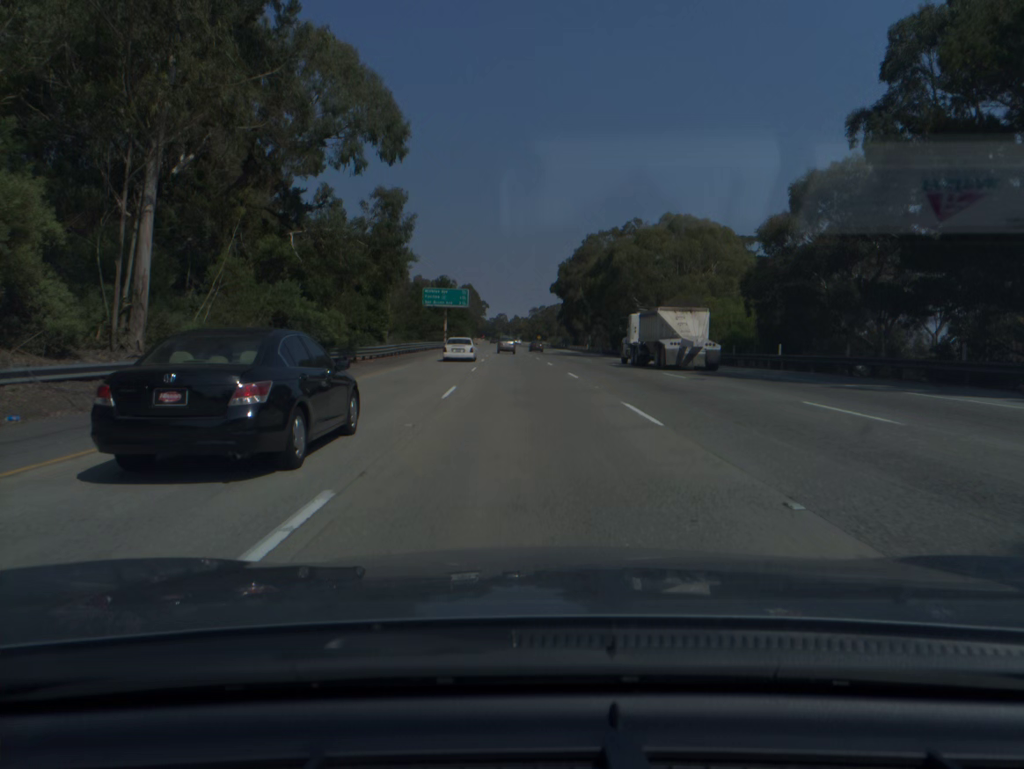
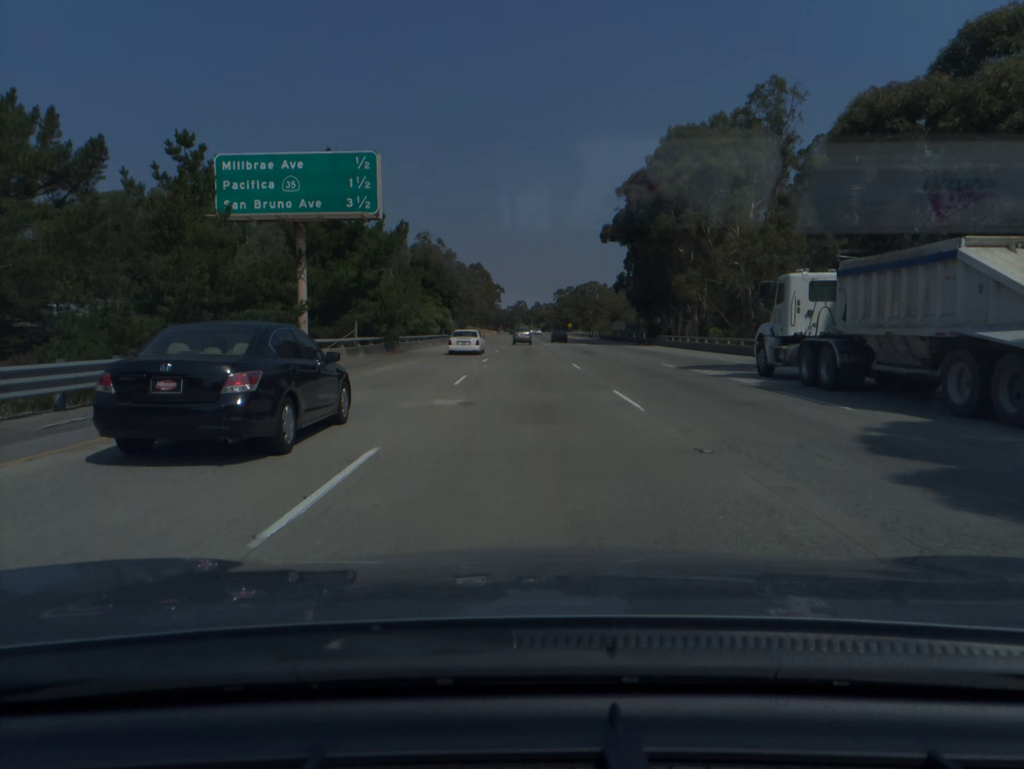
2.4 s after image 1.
(-2.0, +85.6) m; -2°
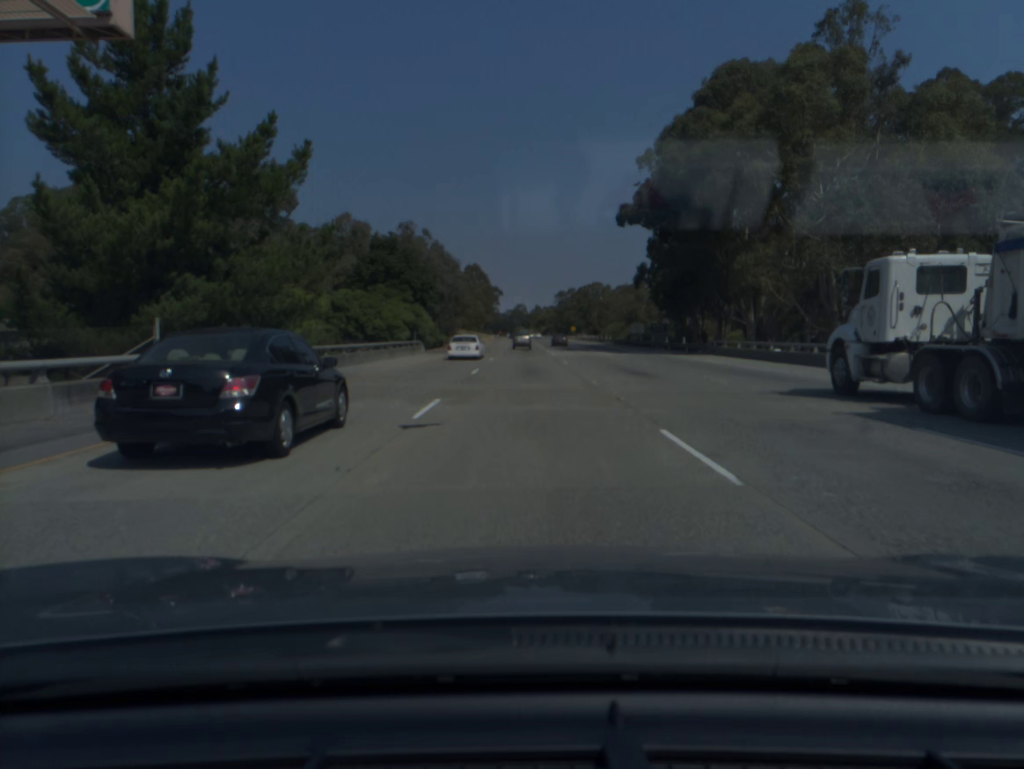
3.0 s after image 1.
(0.0, +21.4) m; 0°
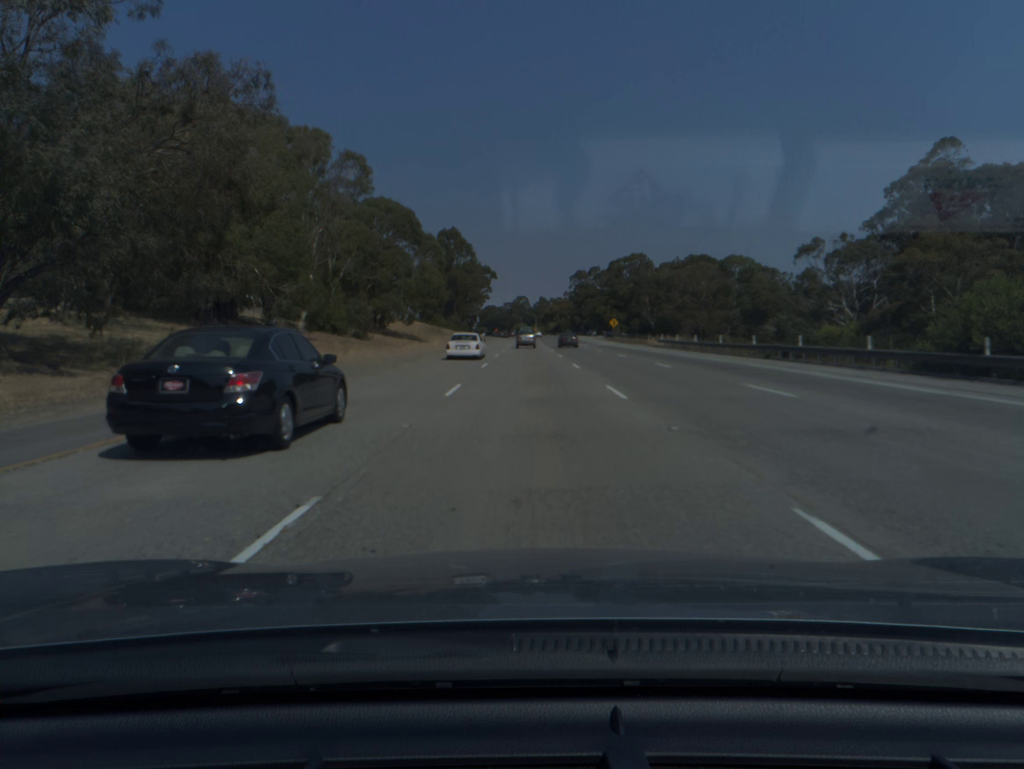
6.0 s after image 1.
(-0.3, +106.2) m; 0°
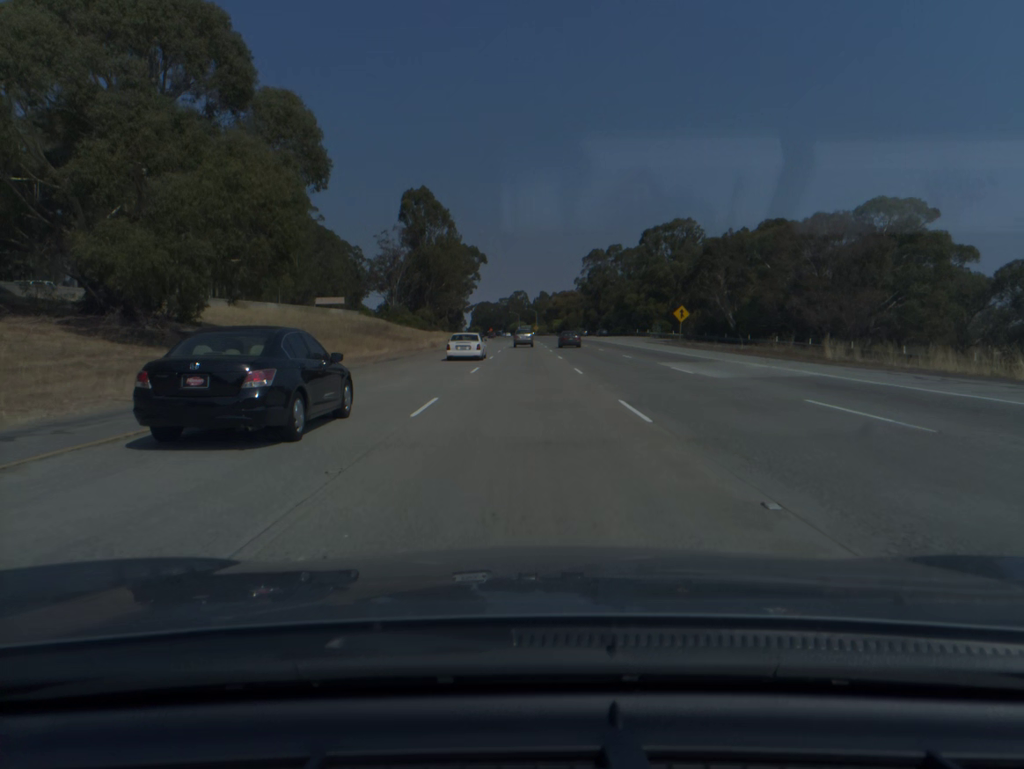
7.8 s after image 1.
(+0.2, +63.5) m; 0°
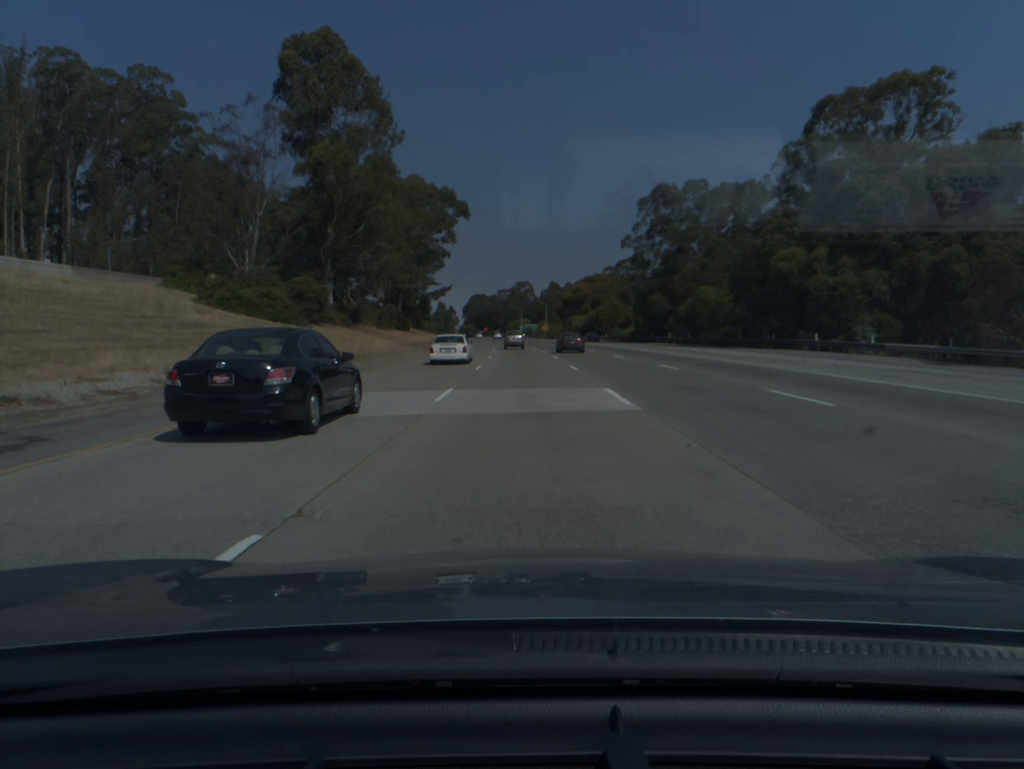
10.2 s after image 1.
(-0.1, +84.7) m; 0°
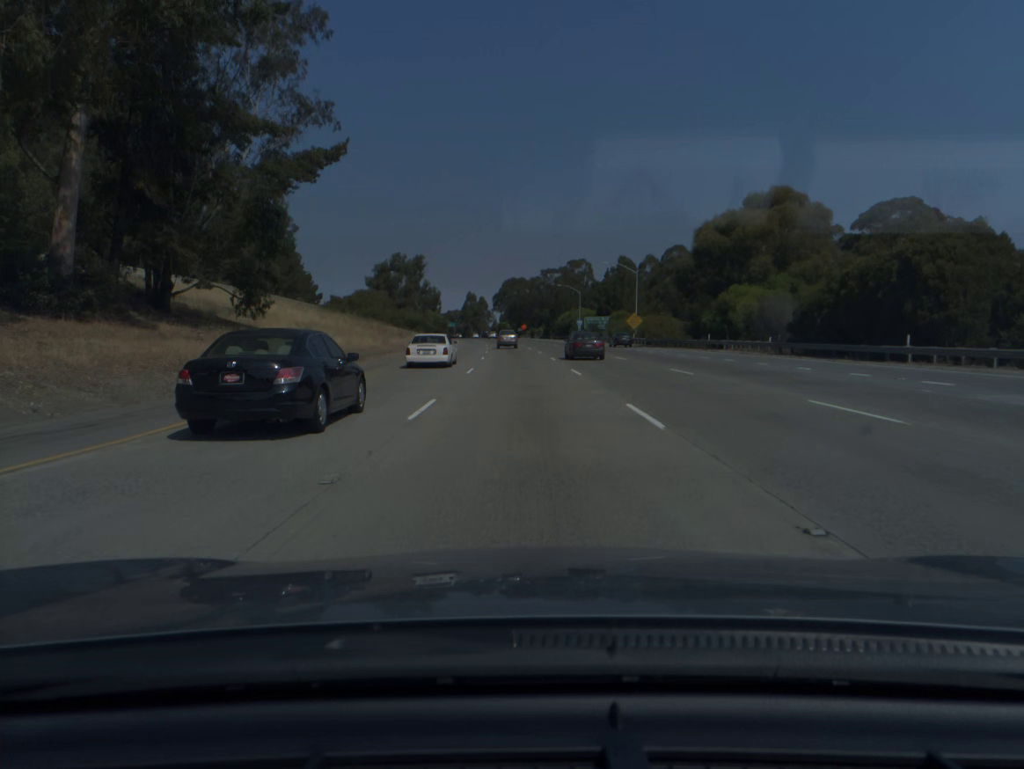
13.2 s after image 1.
(-2.3, +105.9) m; -3°
